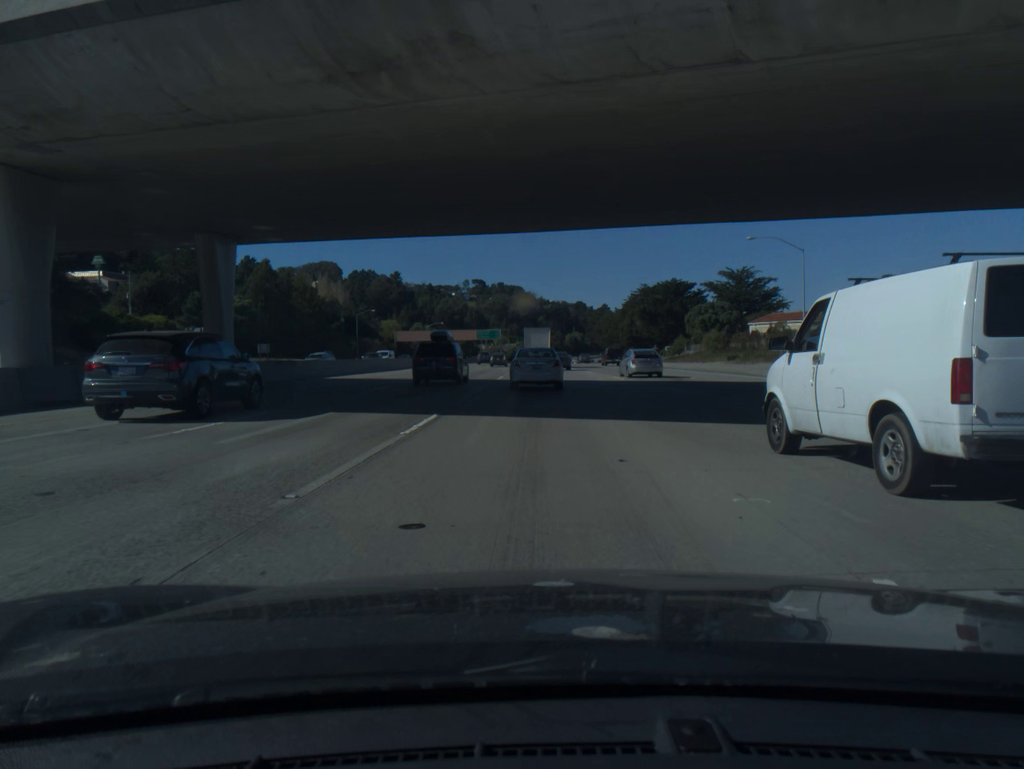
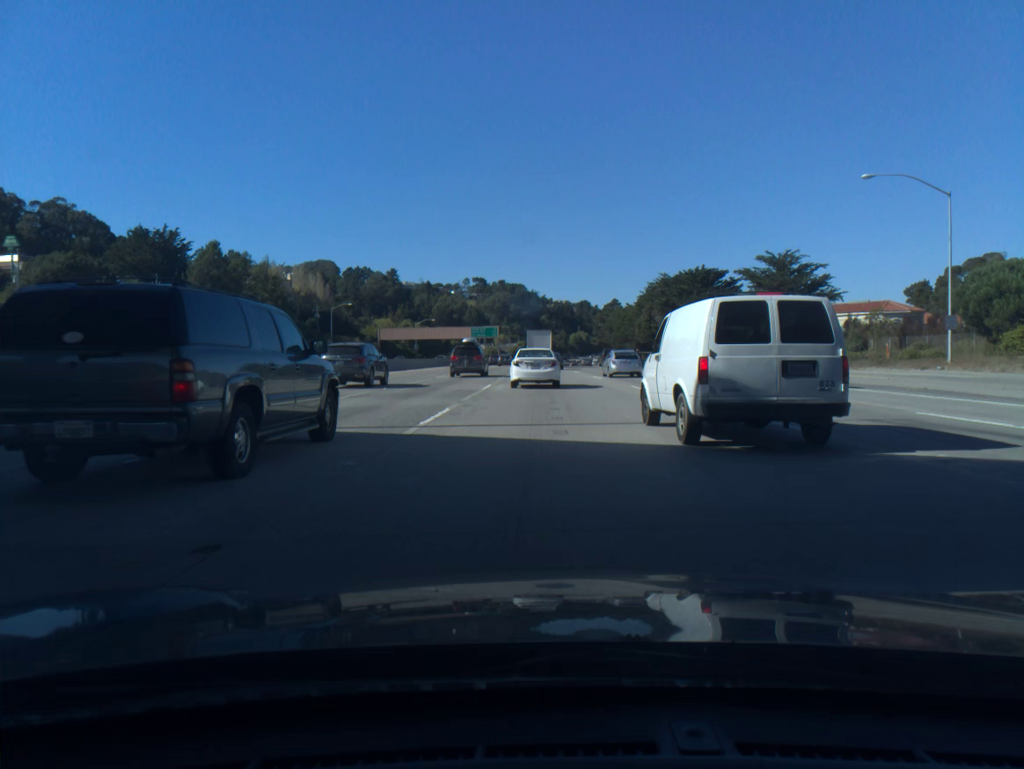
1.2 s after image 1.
(-0.1, +26.7) m; 0°
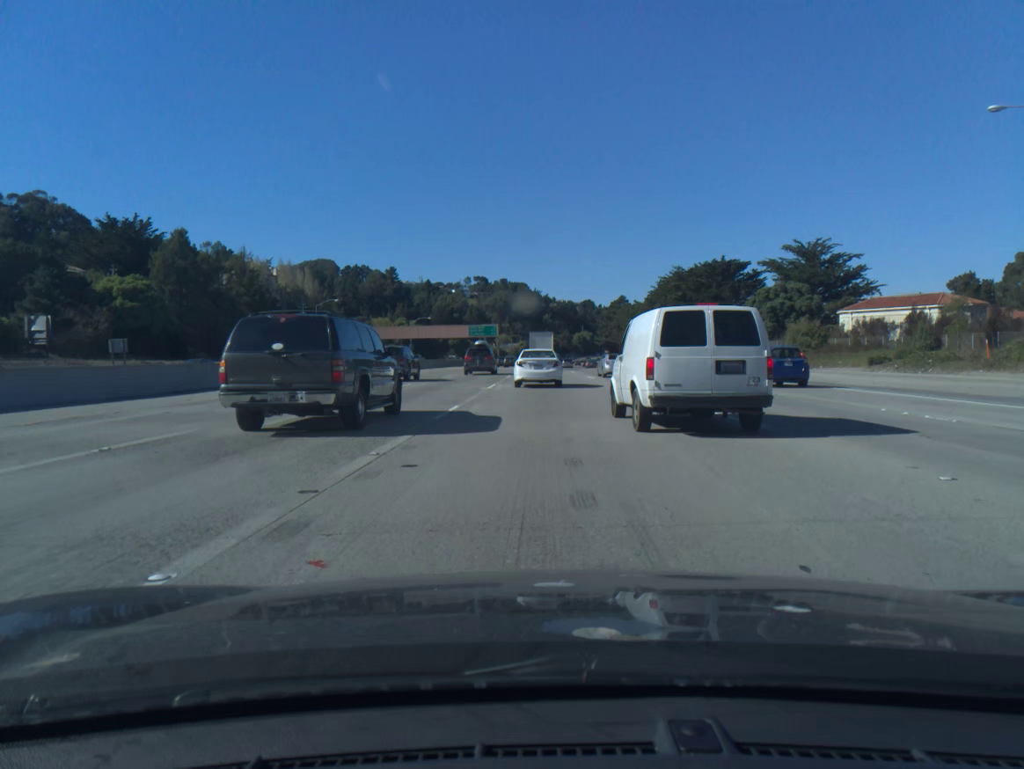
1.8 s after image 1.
(0.0, +13.3) m; 0°
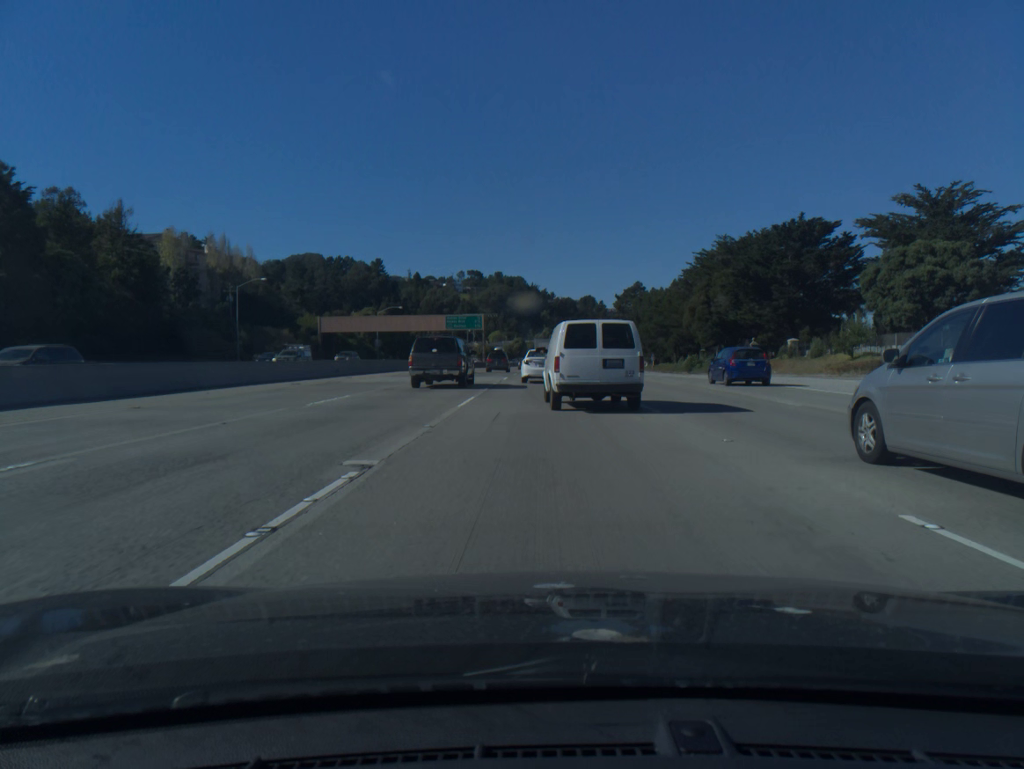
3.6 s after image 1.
(-0.1, +39.5) m; 0°
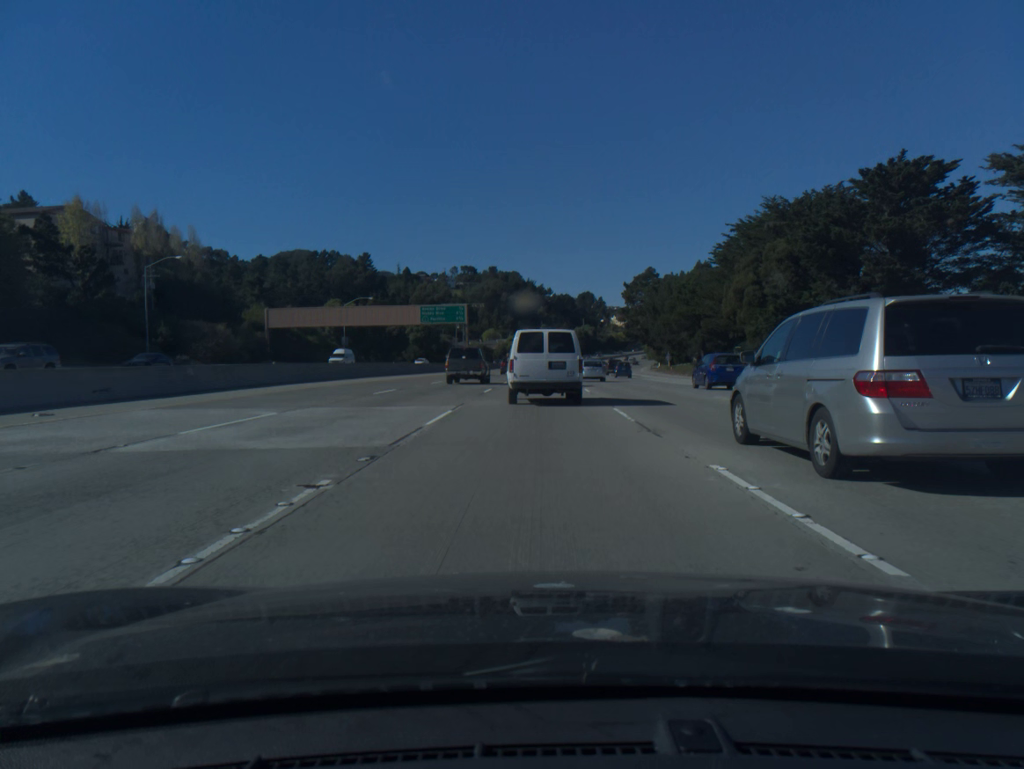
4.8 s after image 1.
(+0.1, +25.9) m; 0°
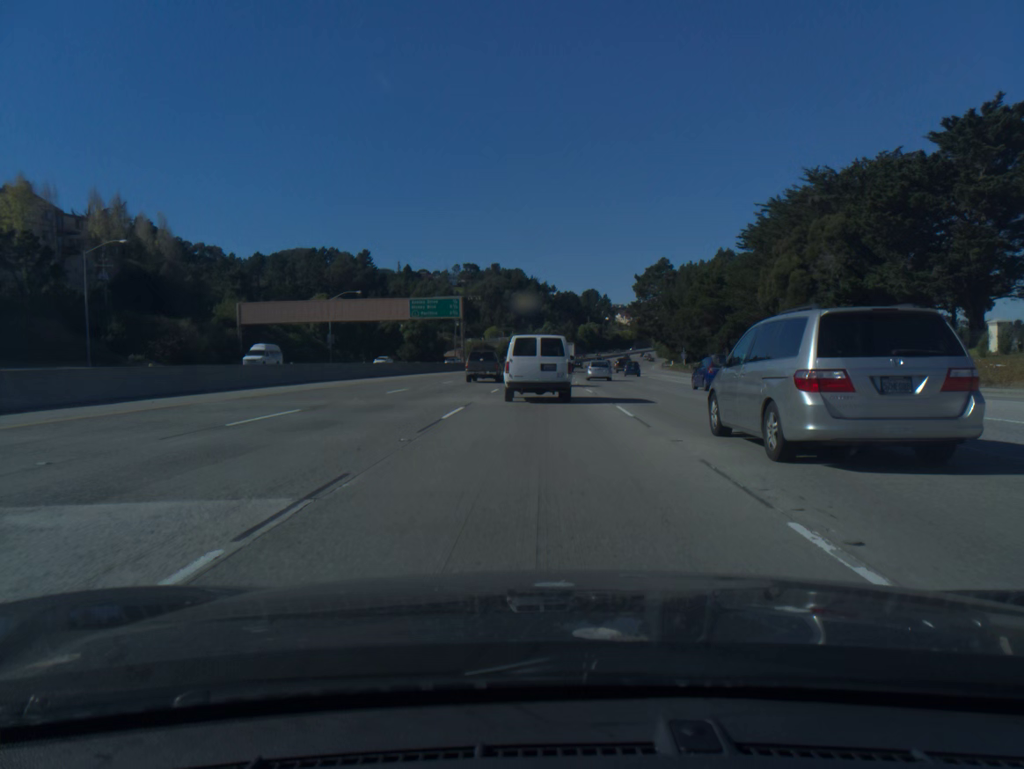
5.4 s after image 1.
(0.0, +12.8) m; 0°
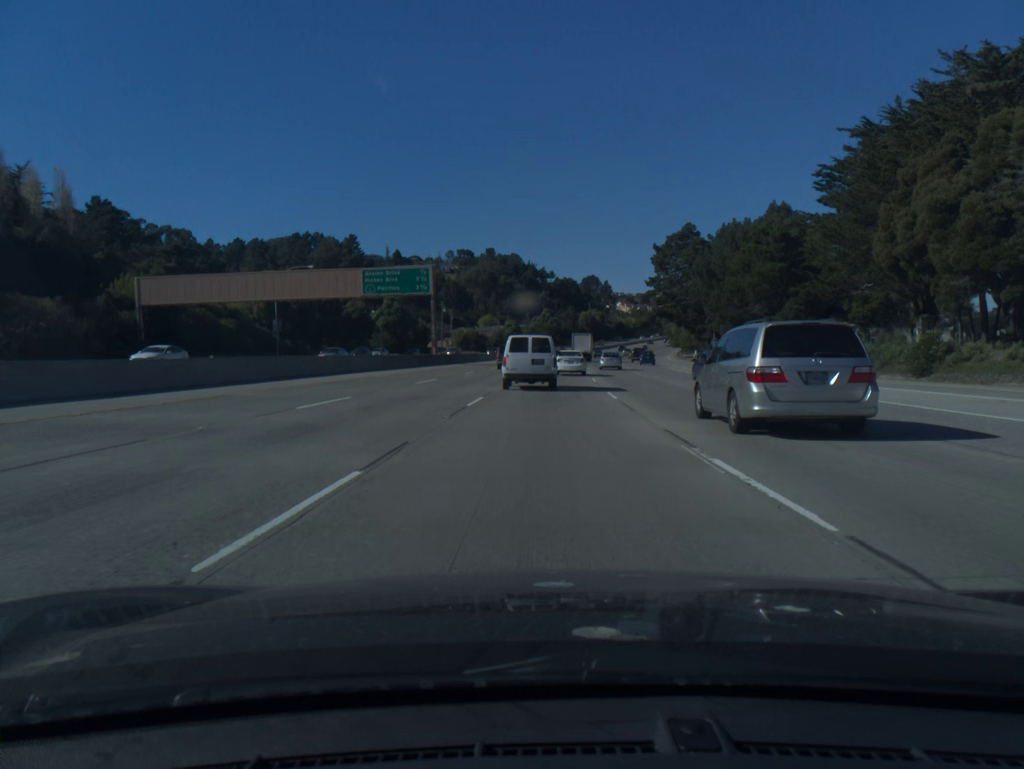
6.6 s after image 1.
(0.0, +25.7) m; 0°
